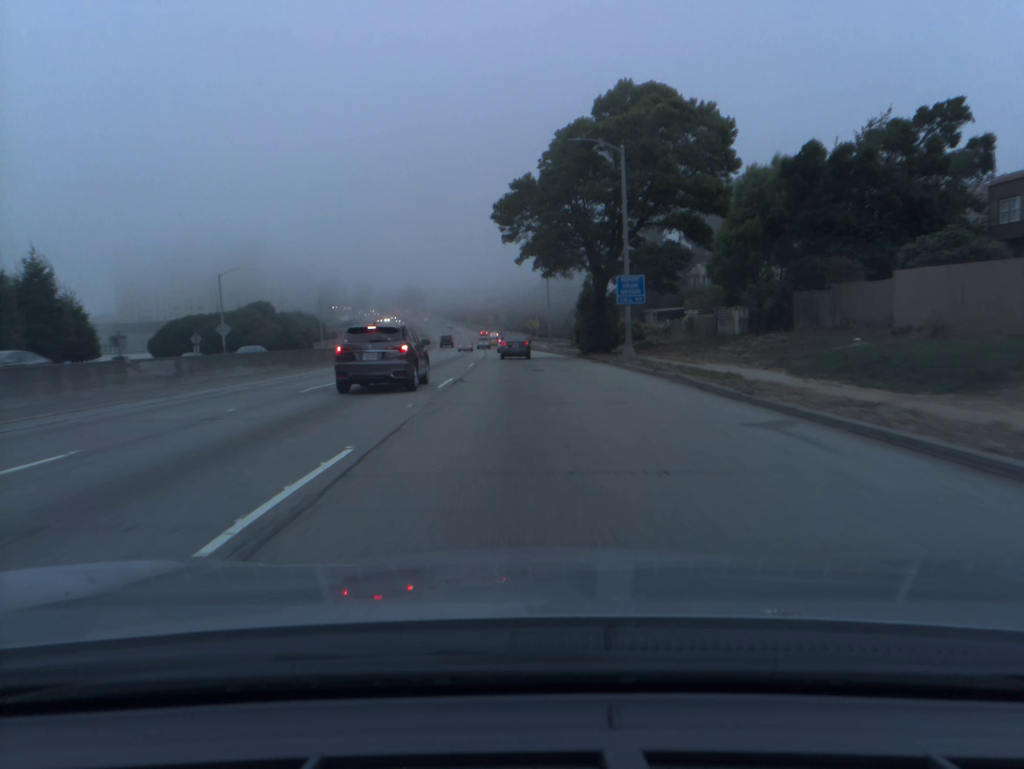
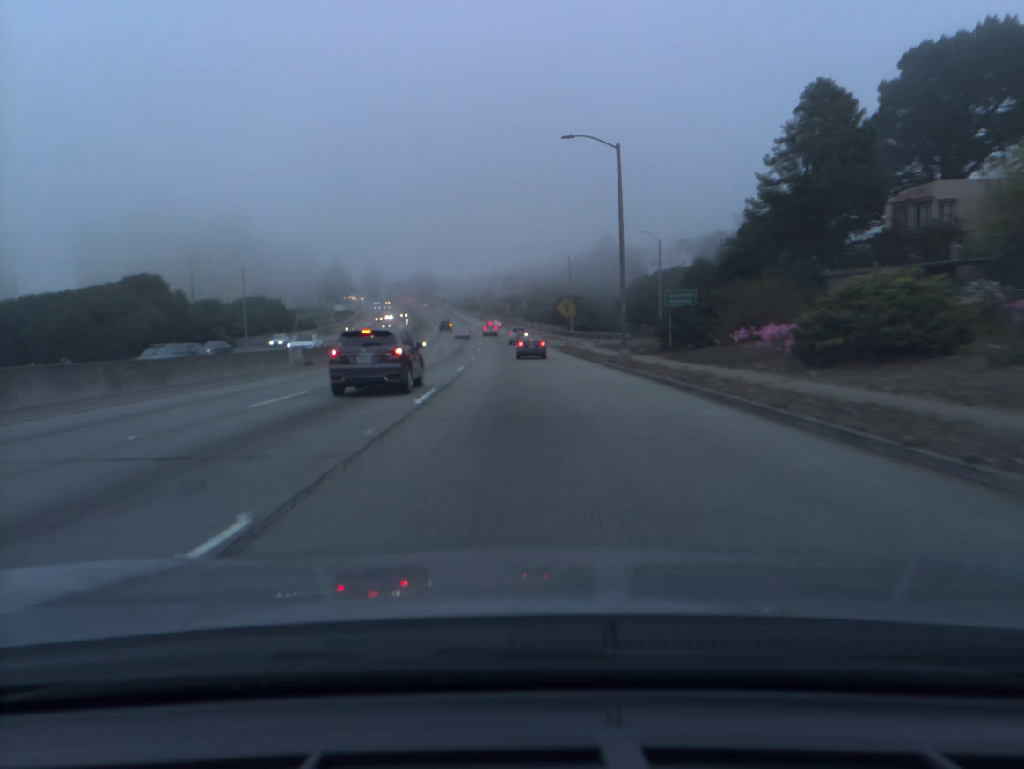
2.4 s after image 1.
(-0.5, +47.8) m; -2°
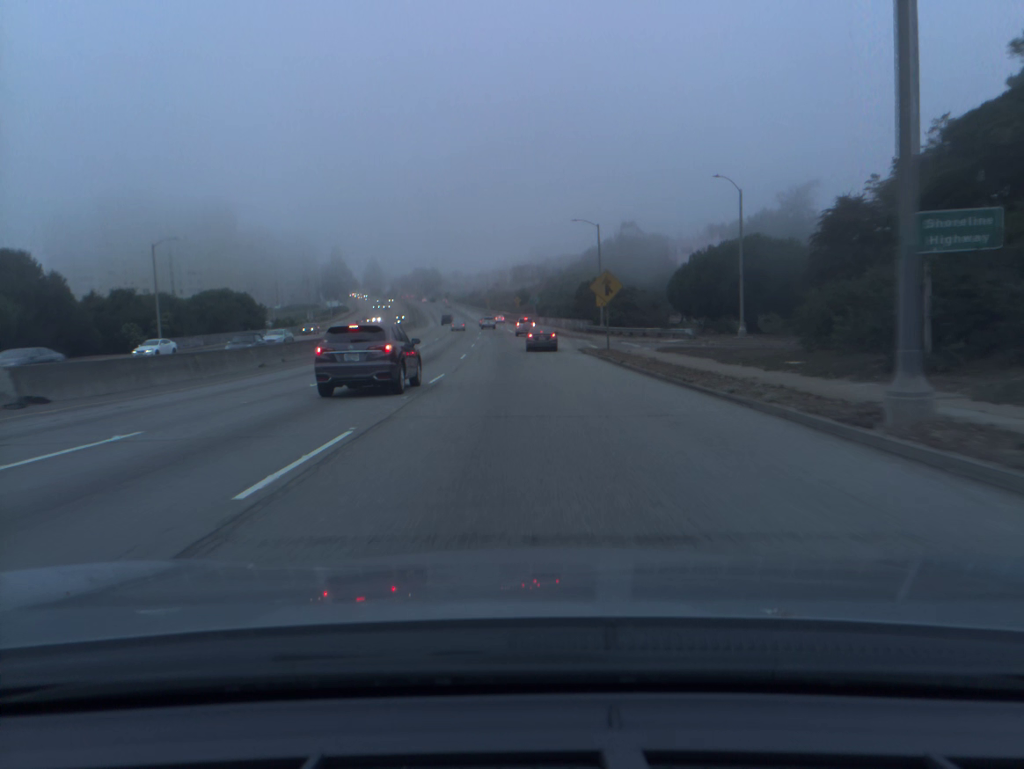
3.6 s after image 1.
(-0.2, +24.3) m; -1°
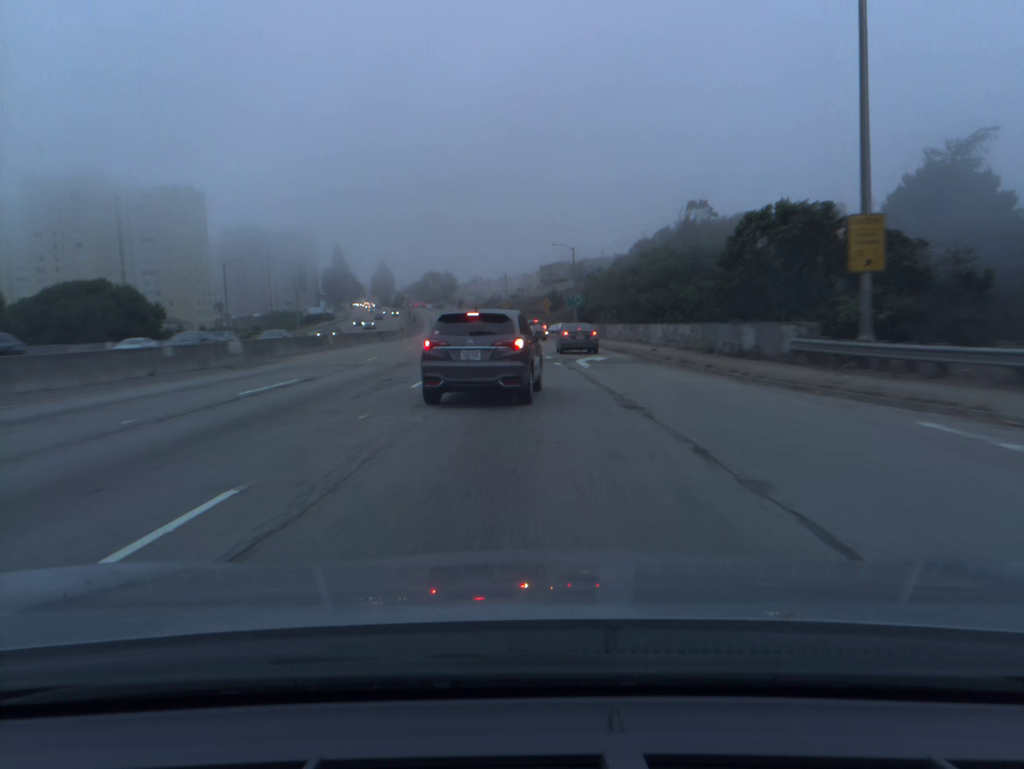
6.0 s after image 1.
(-0.8, +49.1) m; -2°
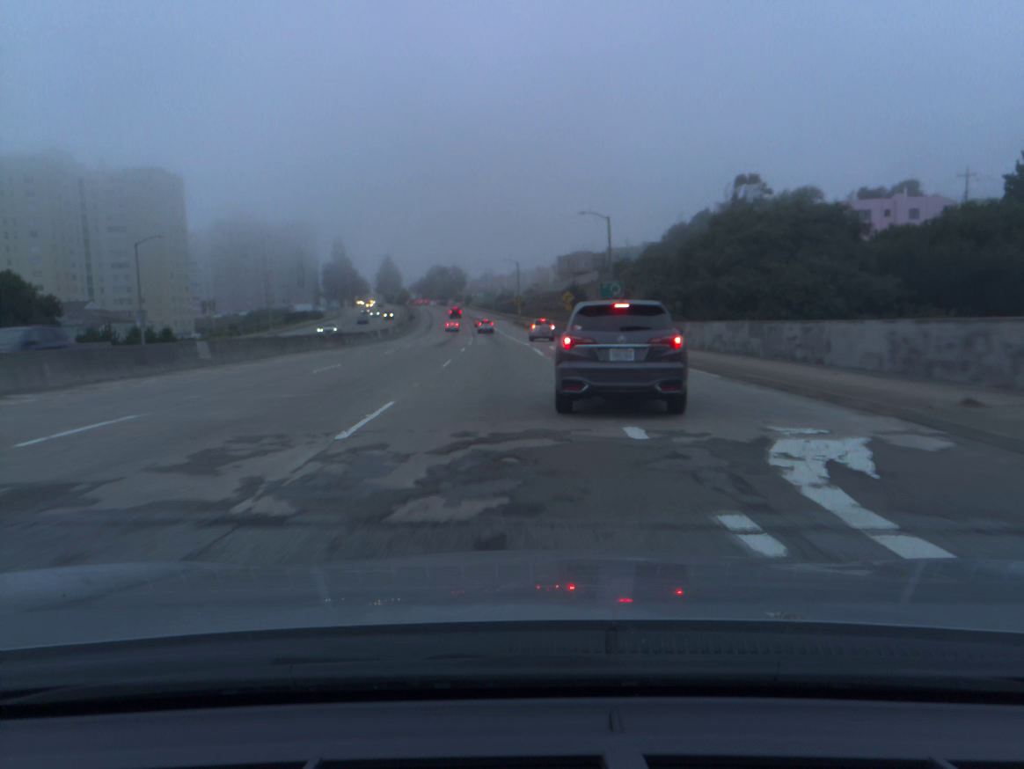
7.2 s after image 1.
(-0.1, +23.0) m; -1°
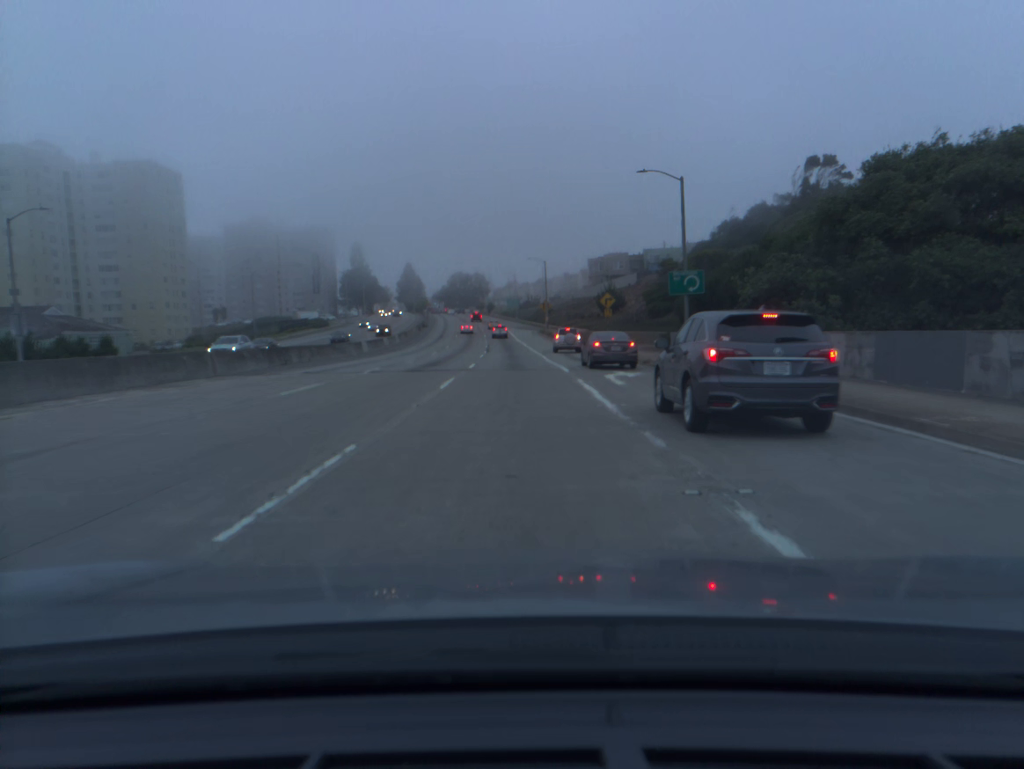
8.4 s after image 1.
(-0.4, +20.4) m; -2°
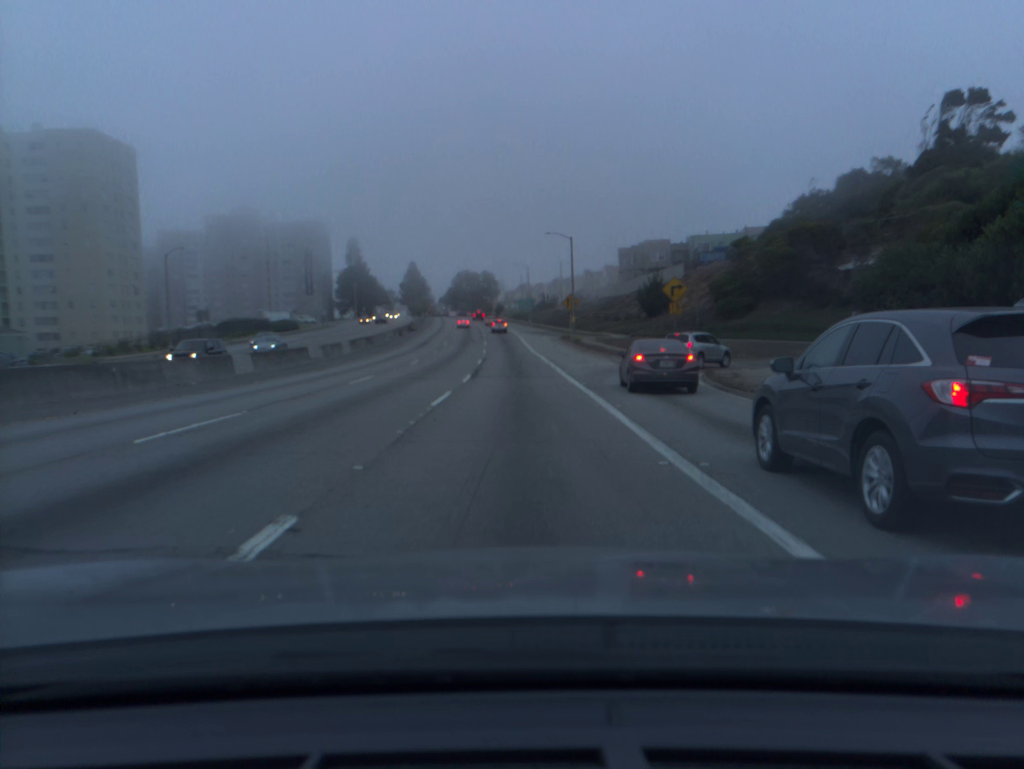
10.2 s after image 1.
(-0.3, +29.3) m; -1°
